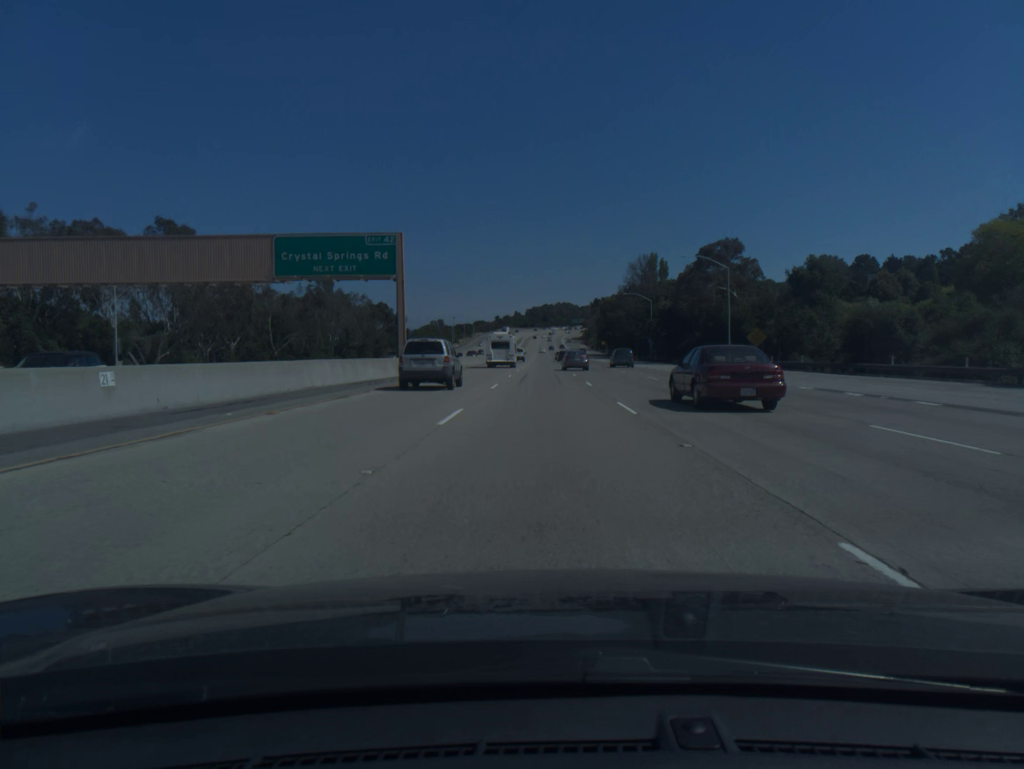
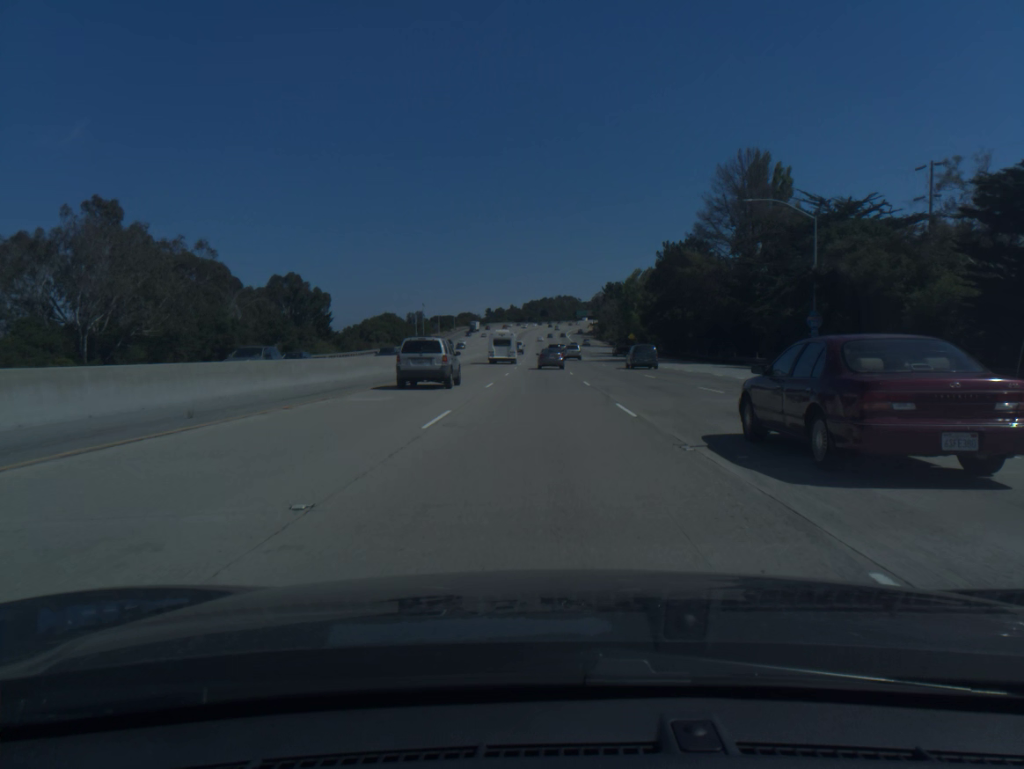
(0.0, +86.2) m; 0°
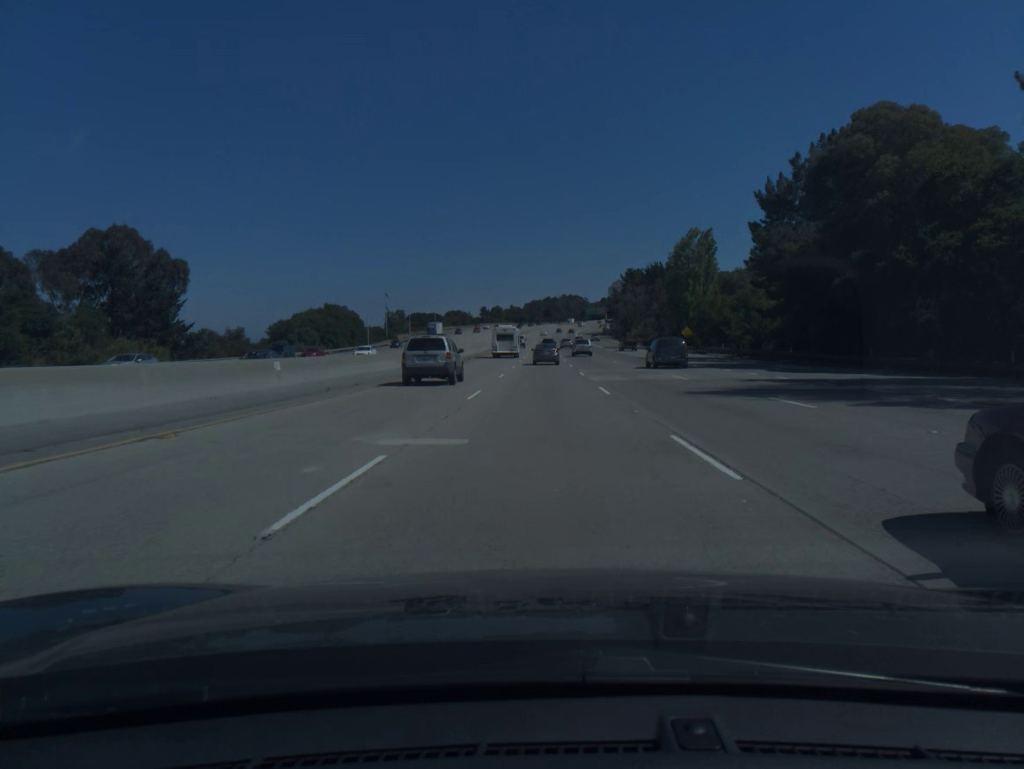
(-0.1, +64.4) m; 0°
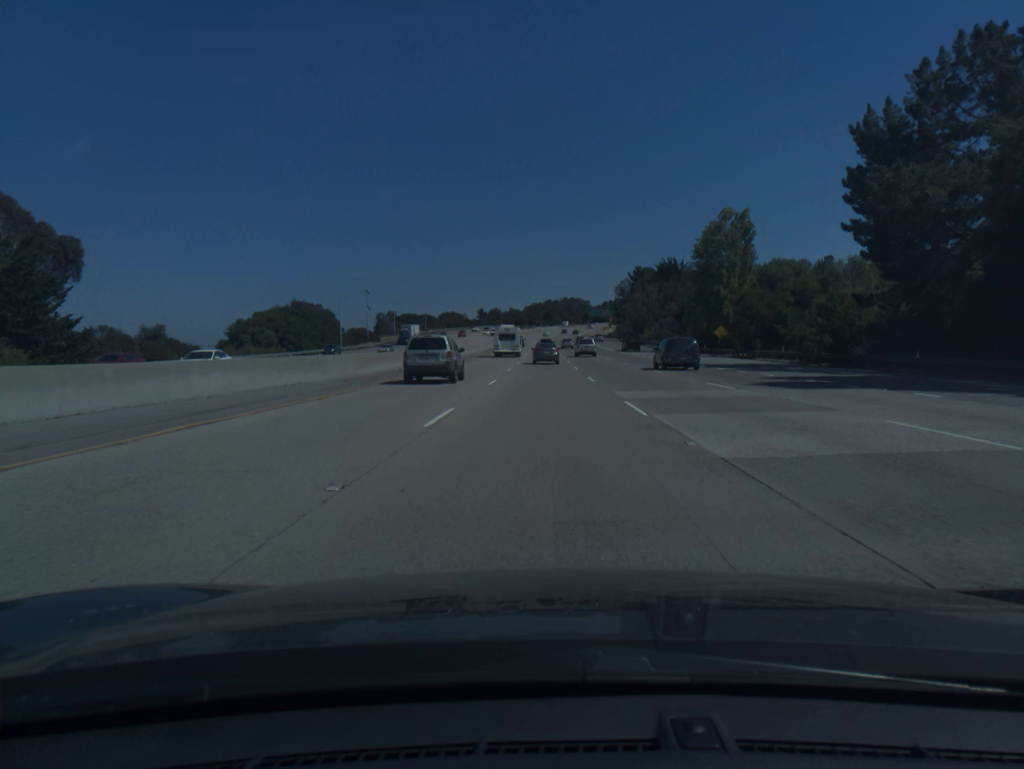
(0.0, +21.3) m; 0°
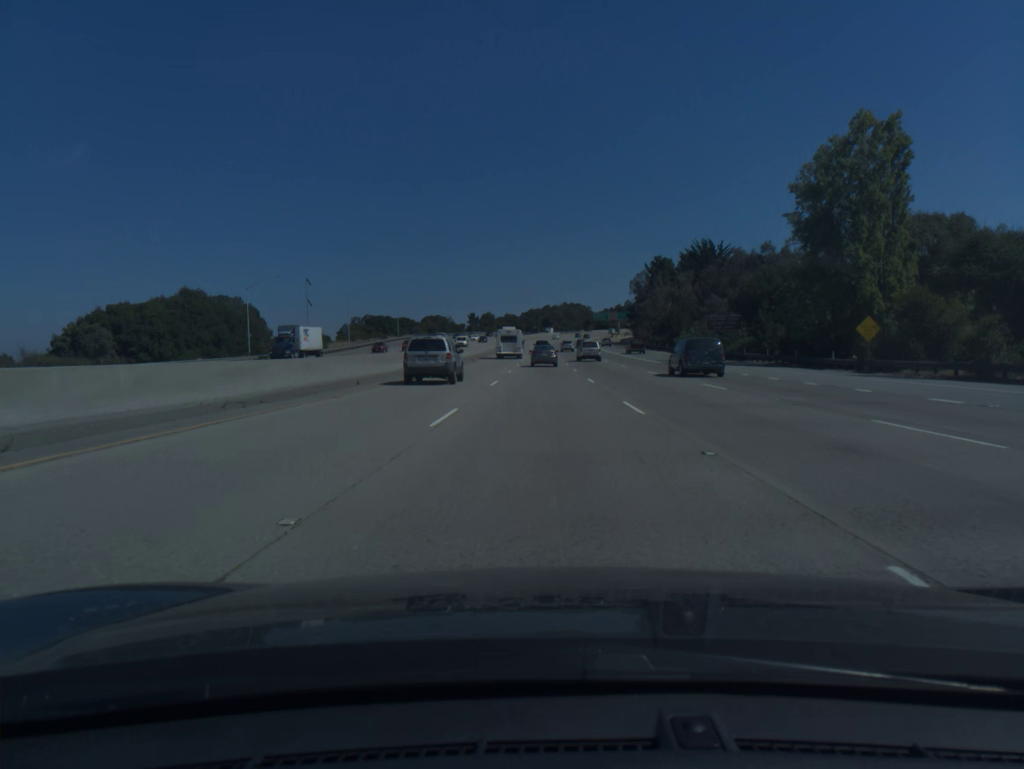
(0.0, +42.4) m; 0°
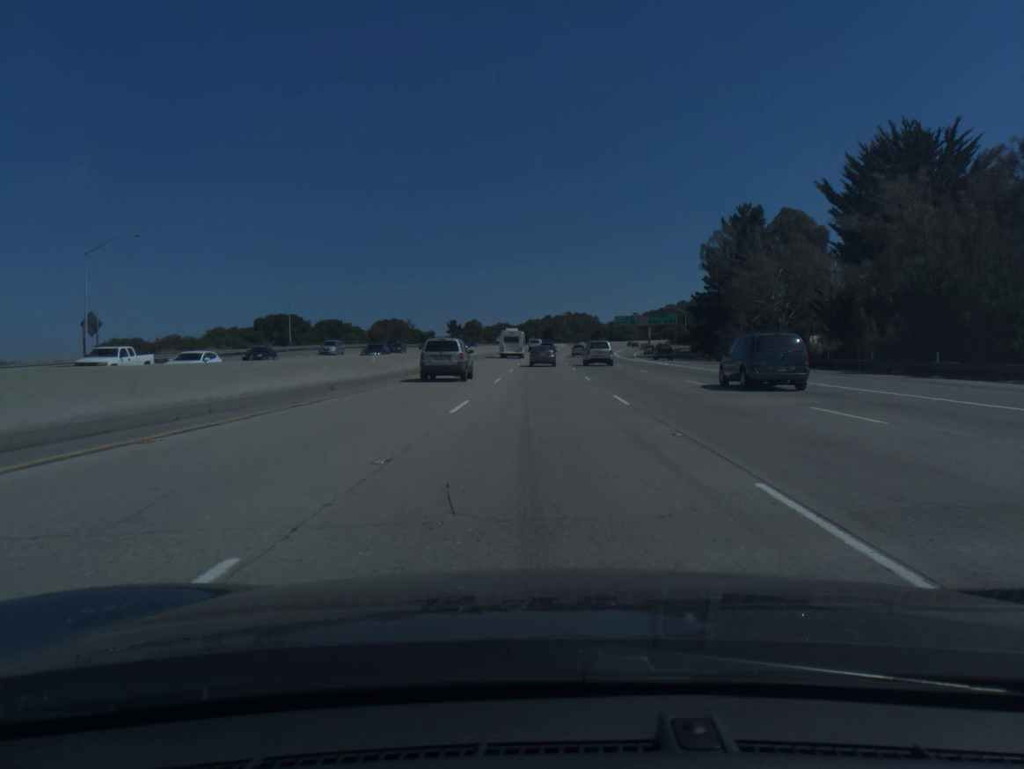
(0.0, +82.8) m; 0°
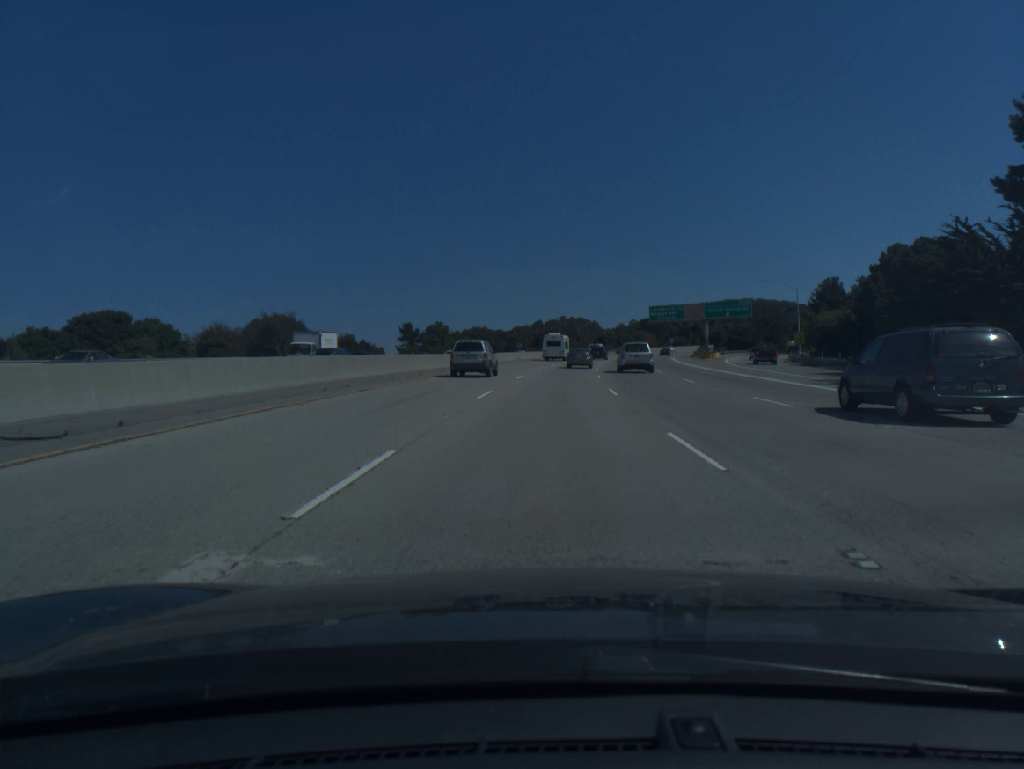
(+0.1, +80.7) m; +1°
